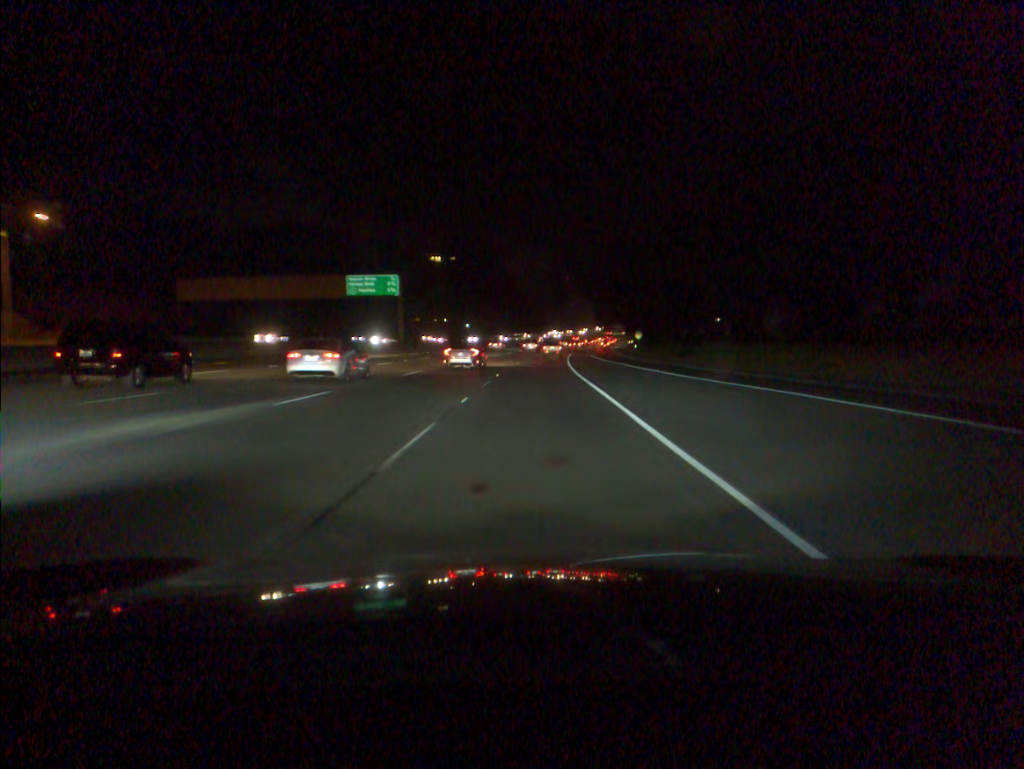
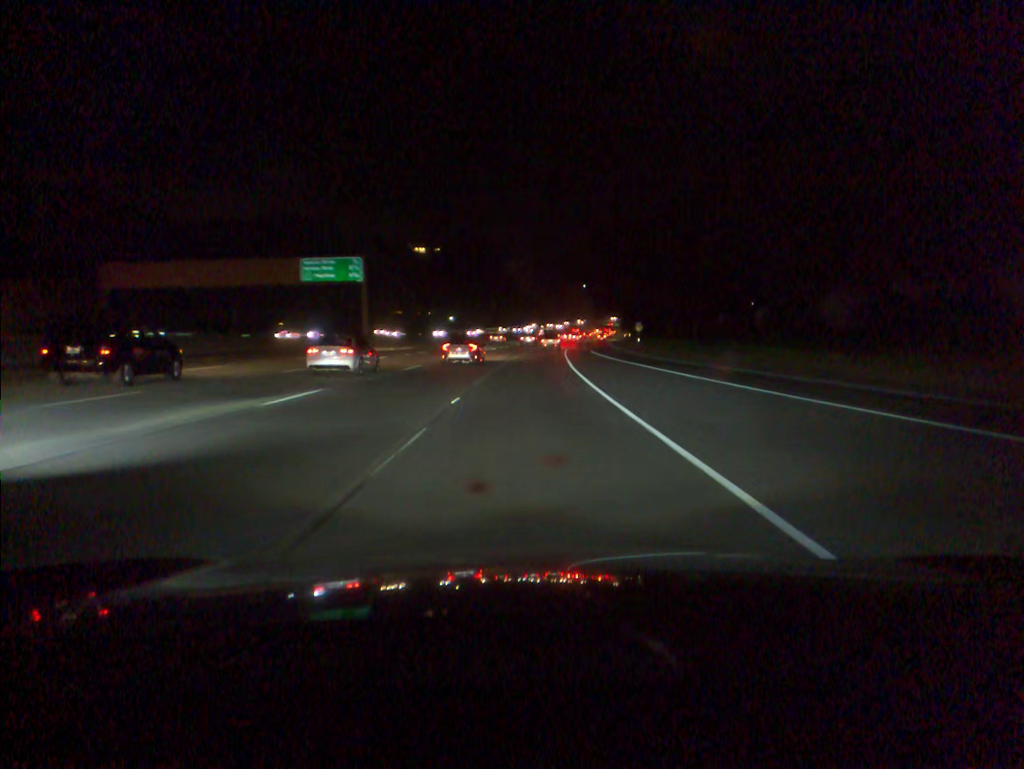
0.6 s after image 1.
(+0.1, +15.4) m; +1°
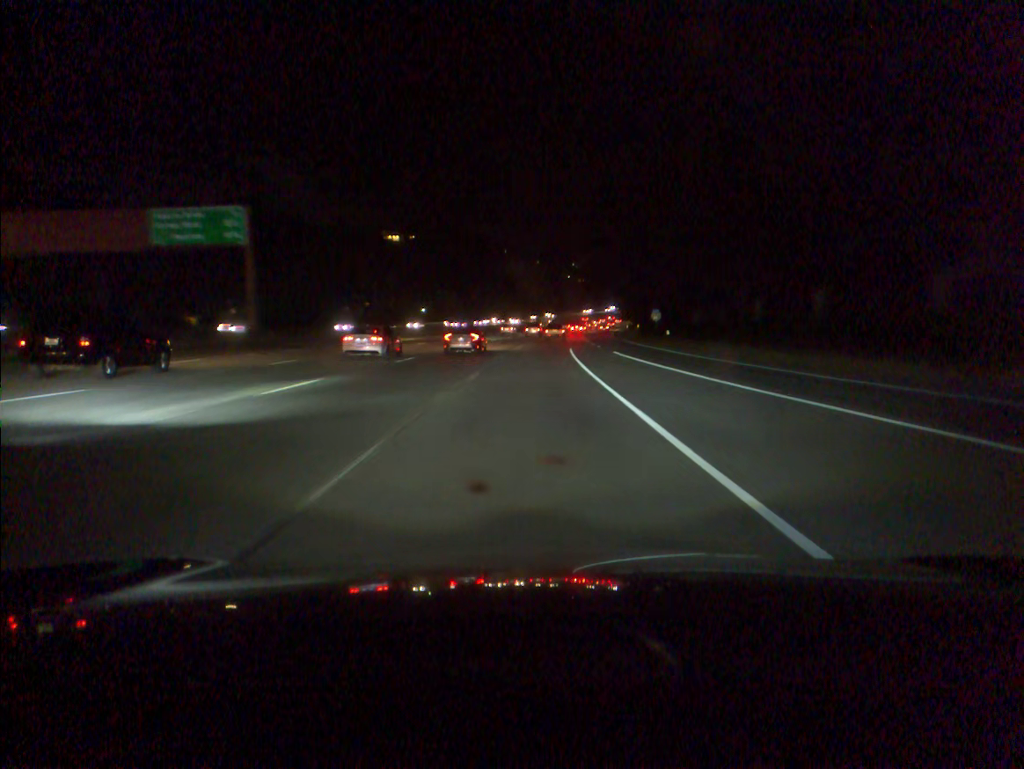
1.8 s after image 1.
(+0.3, +31.0) m; +1°
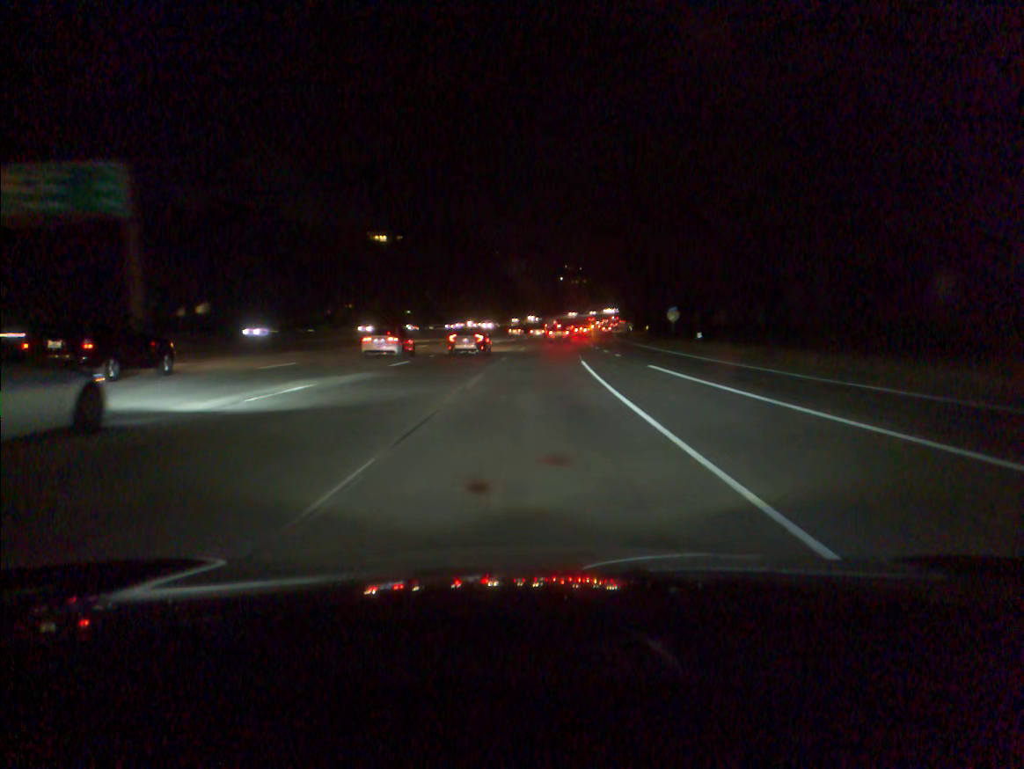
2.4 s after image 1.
(+0.1, +15.5) m; +1°
